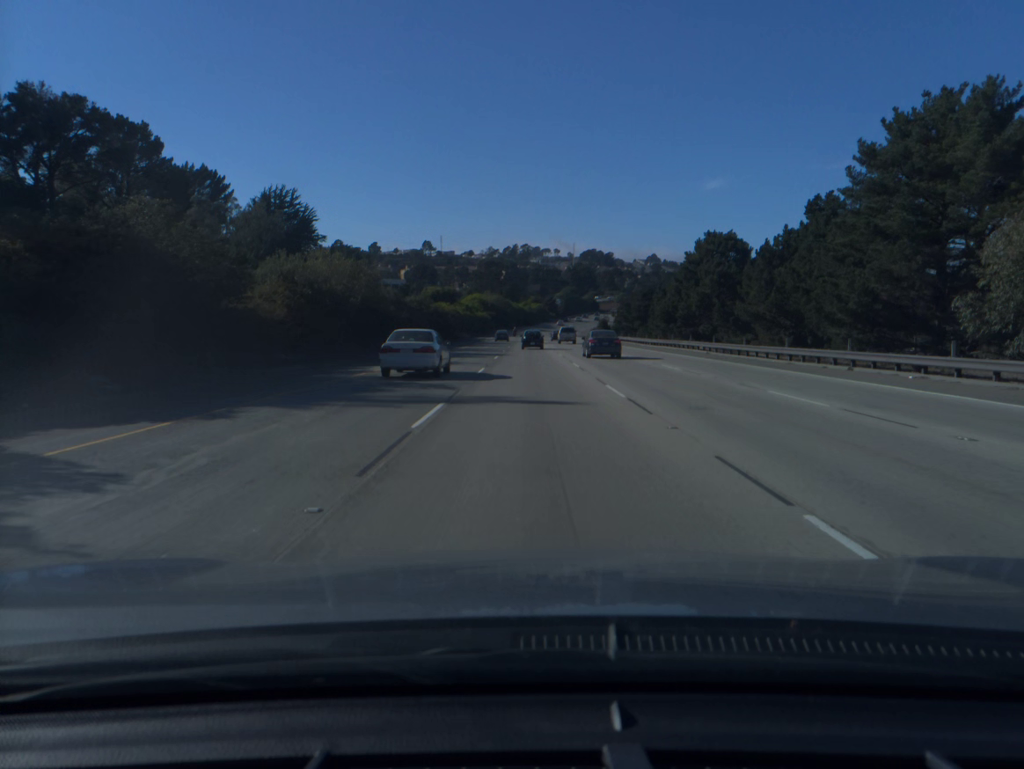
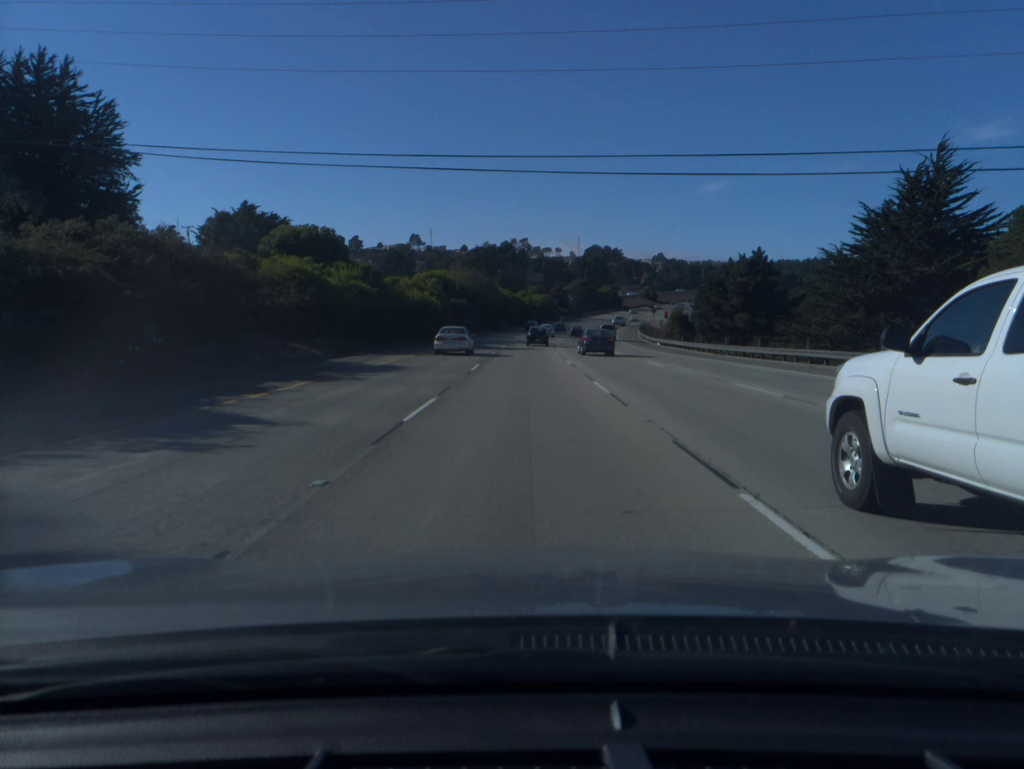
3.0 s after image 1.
(+0.2, +86.9) m; 0°
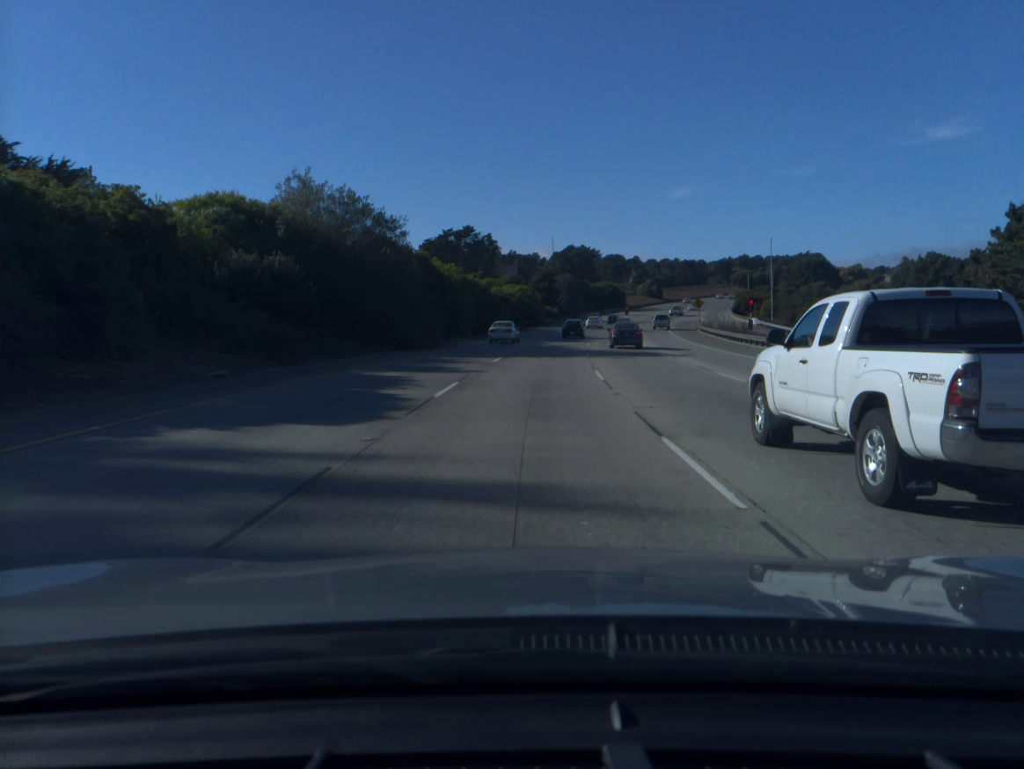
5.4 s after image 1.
(+0.6, +69.6) m; +2°
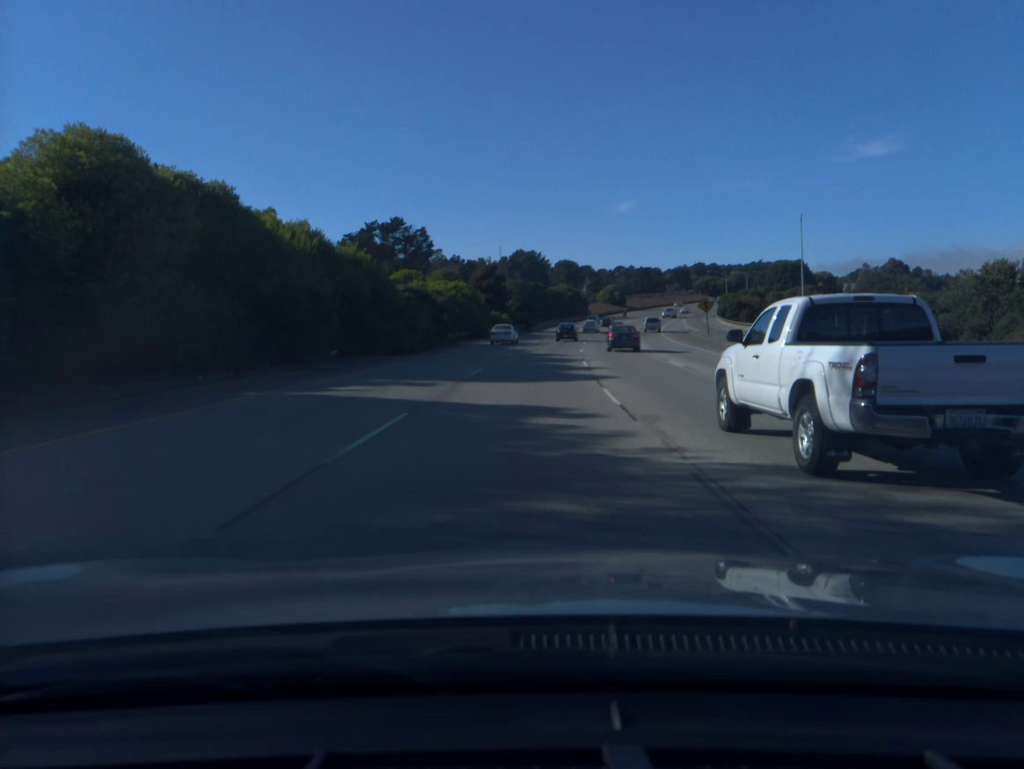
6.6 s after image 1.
(+1.1, +35.0) m; +4°
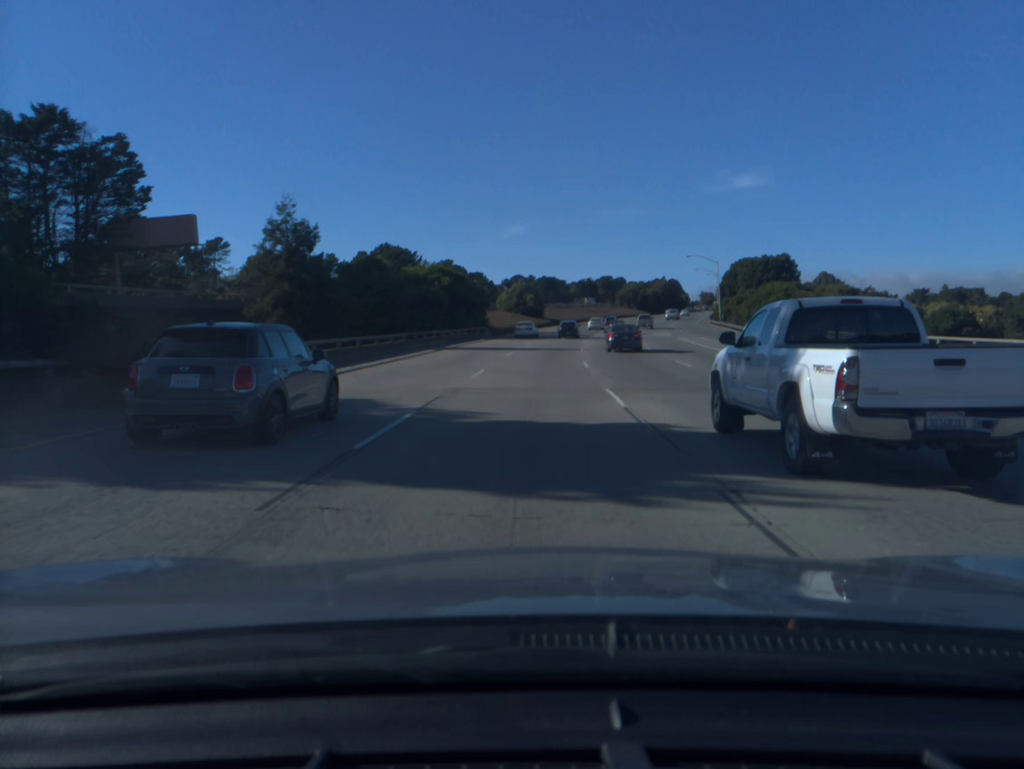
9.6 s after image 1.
(+5.7, +87.6) m; +8°
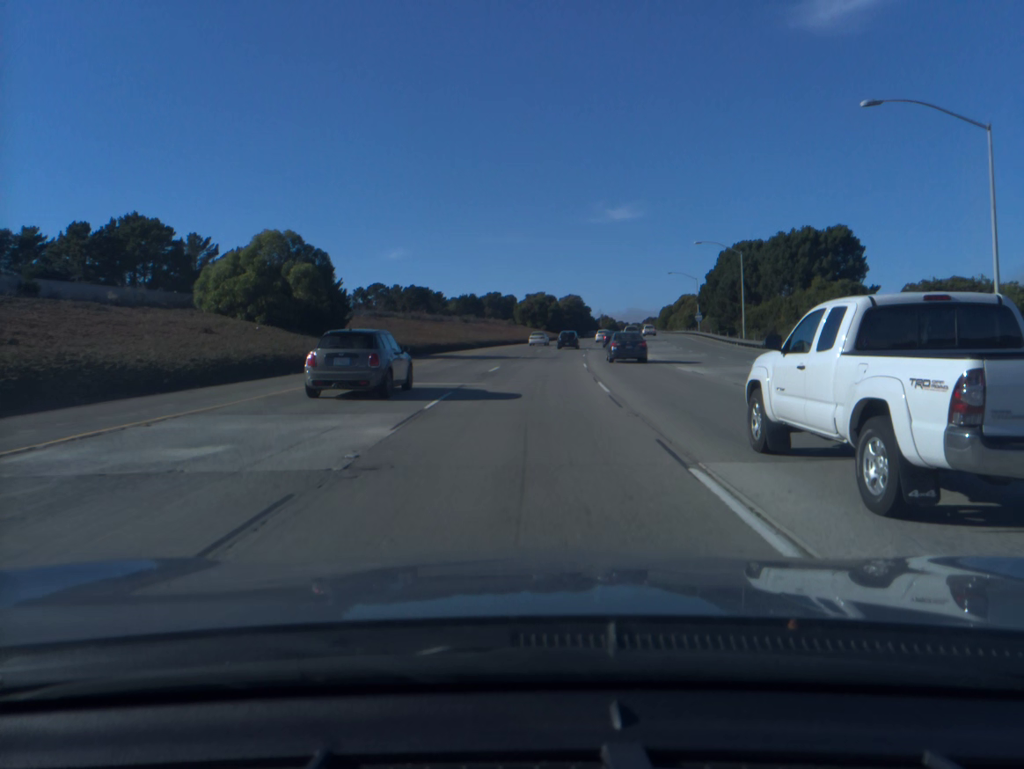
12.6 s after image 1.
(+6.3, +87.6) m; +9°
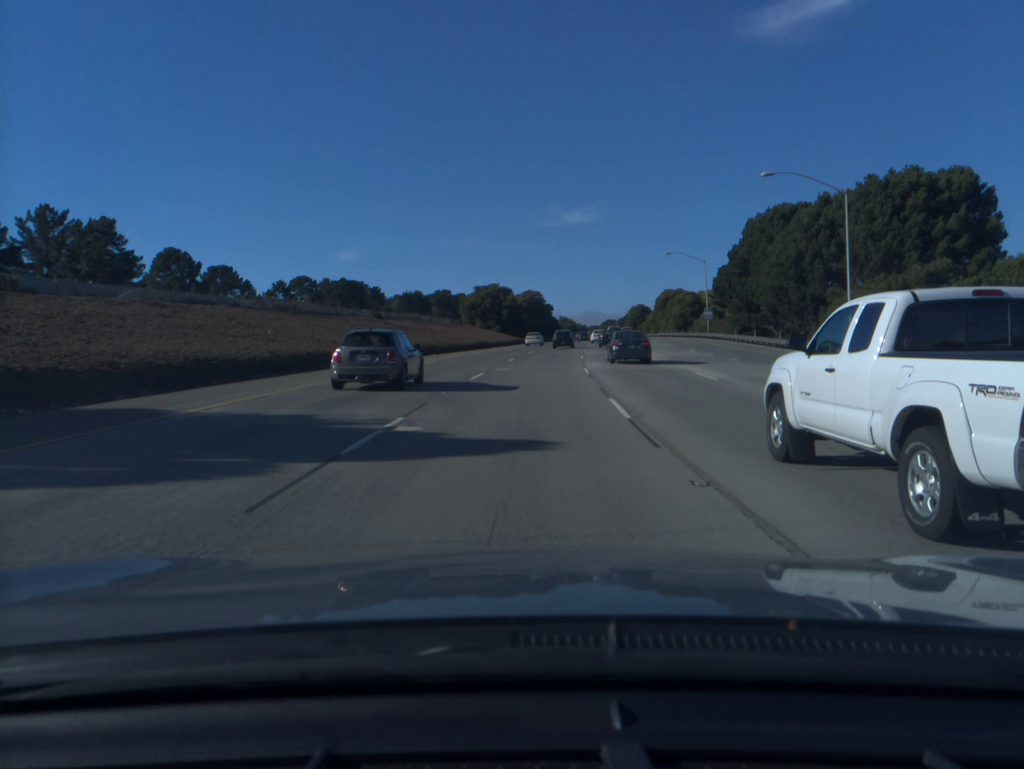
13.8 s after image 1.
(+1.0, +34.9) m; +3°
